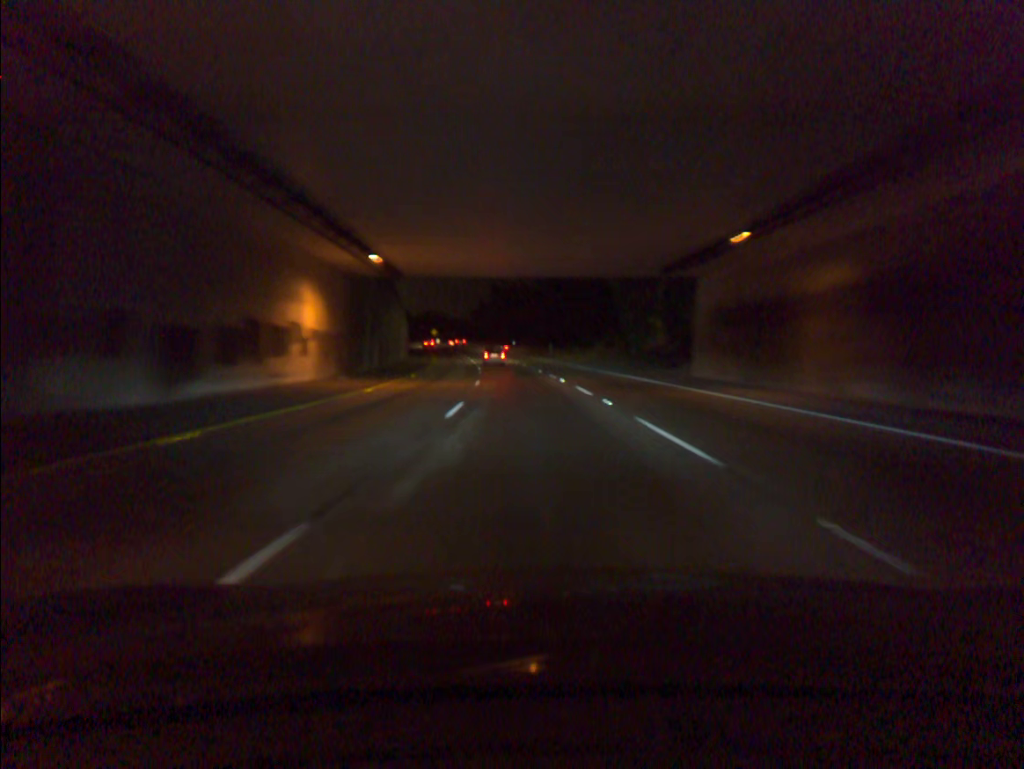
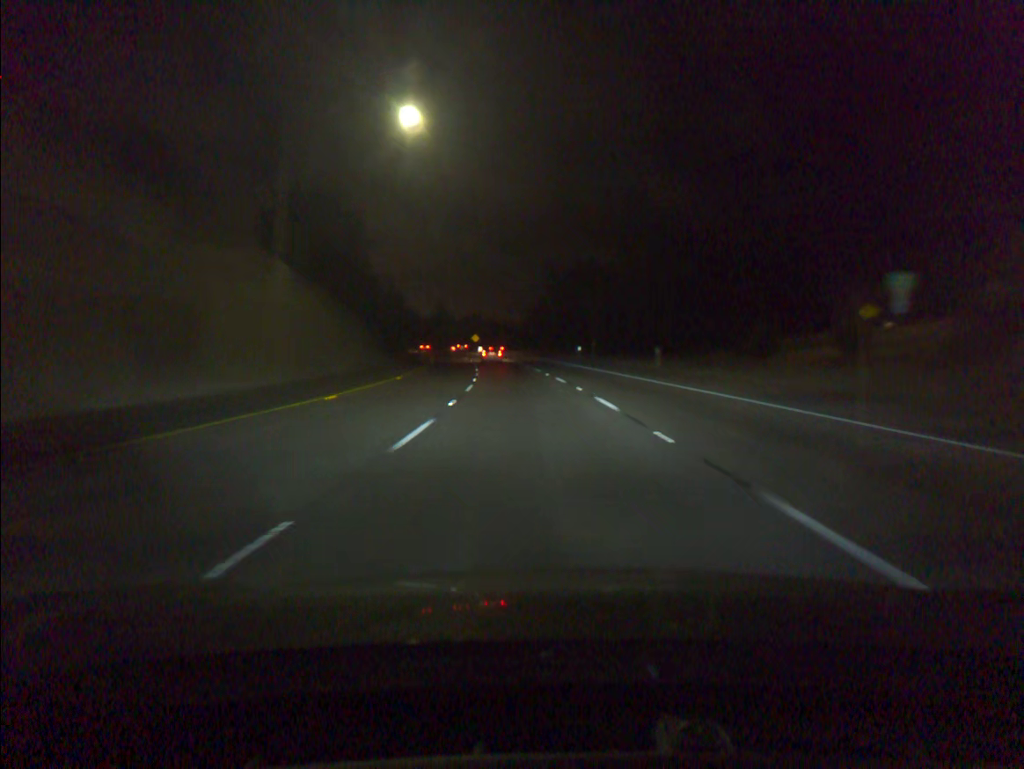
(-1.9, +49.0) m; -5°
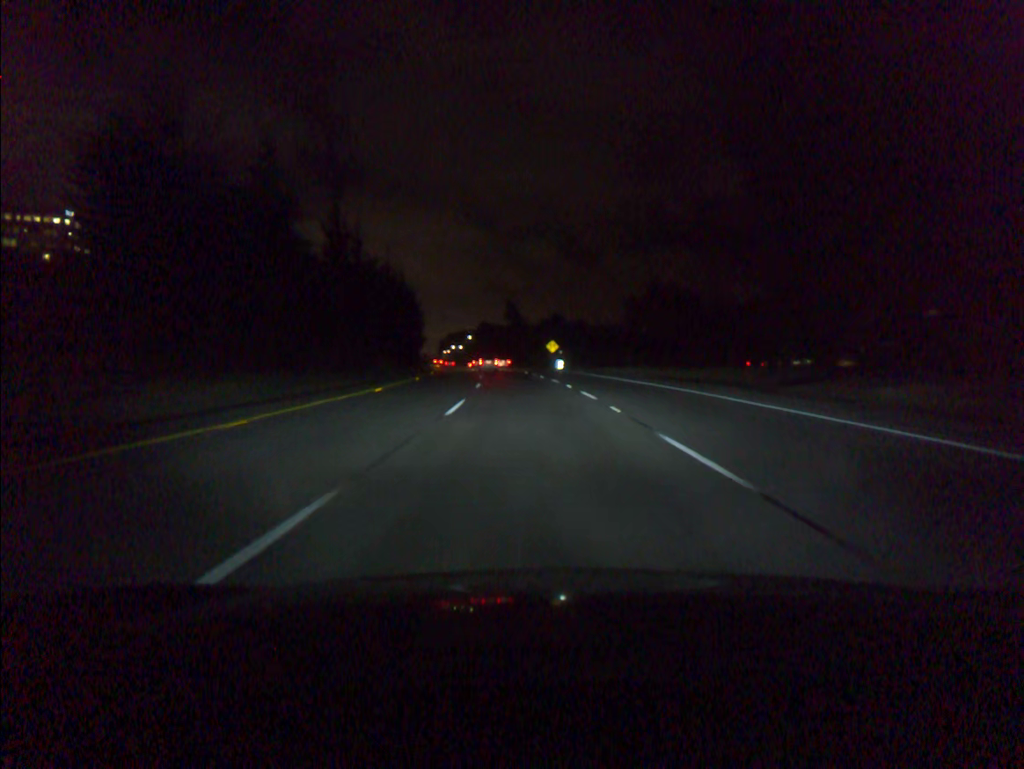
(-3.7, +66.0) m; -6°
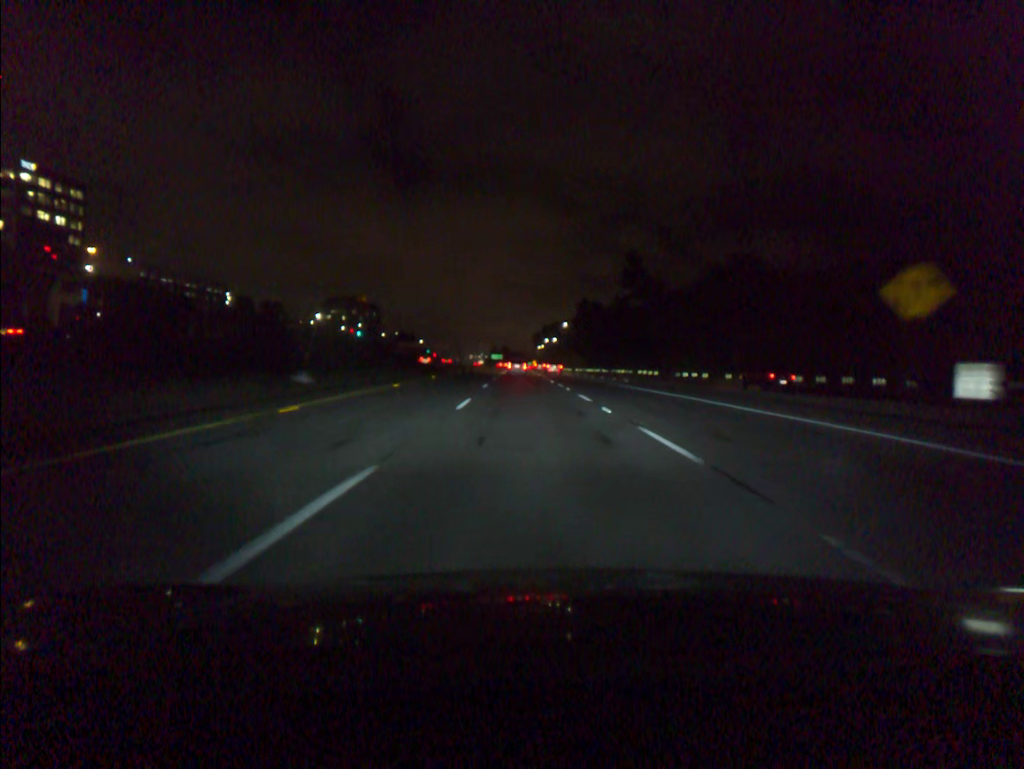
(-5.6, +84.1) m; -8°
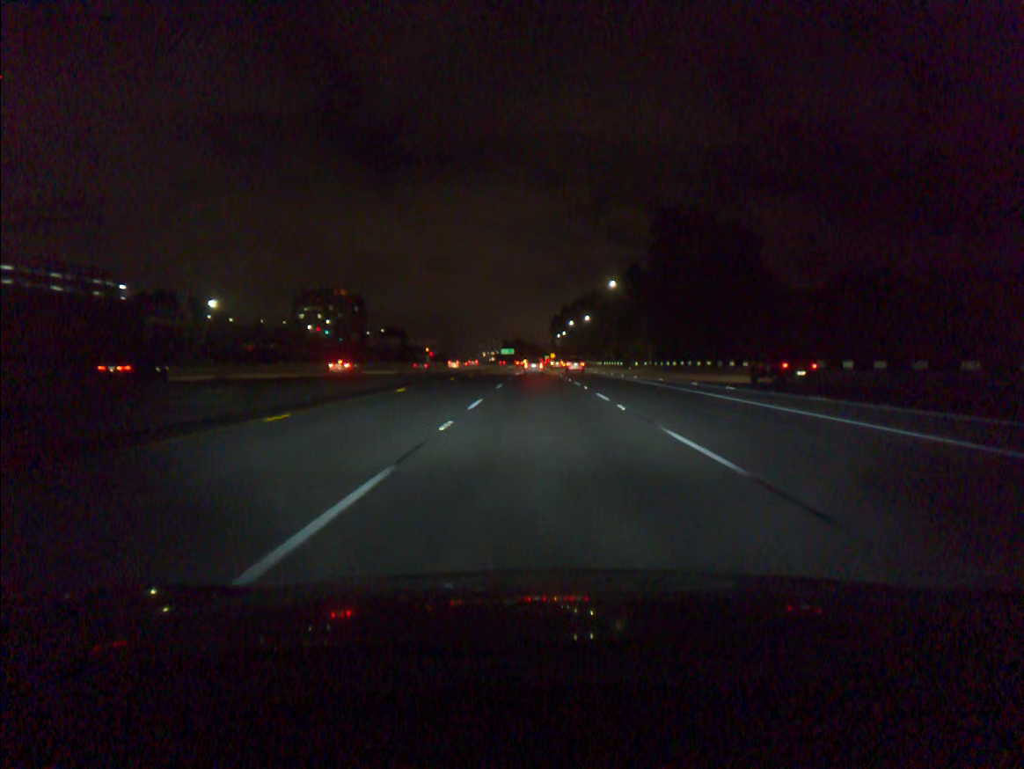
(-2.2, +86.2) m; -1°
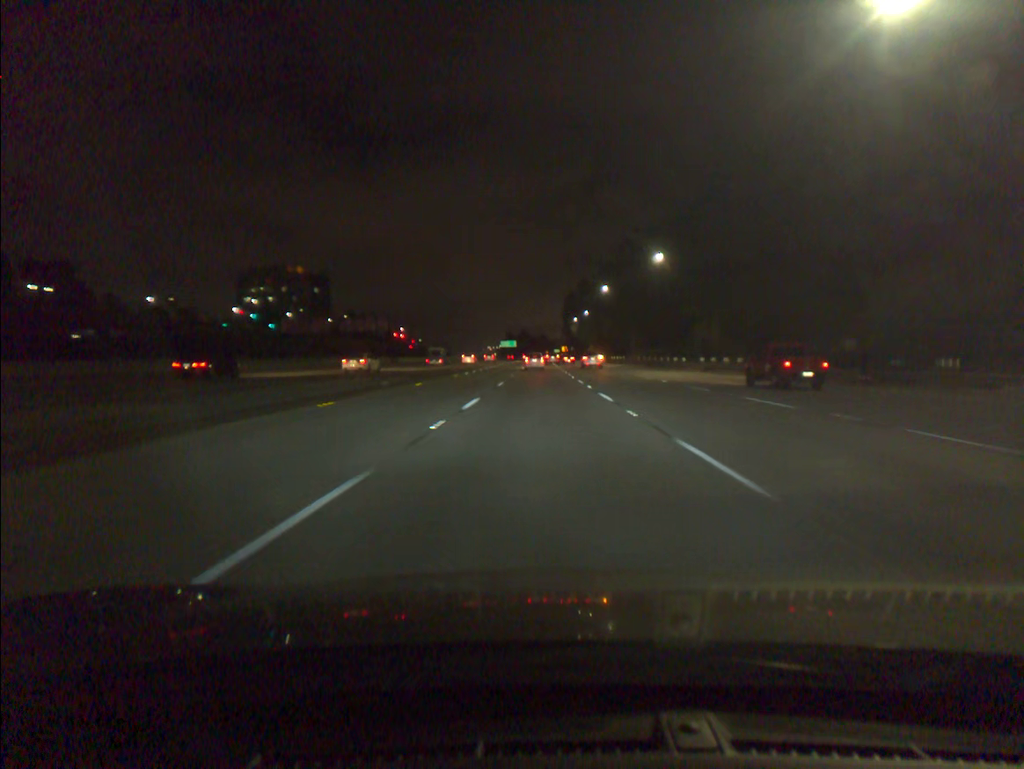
(-0.3, +87.0) m; -1°
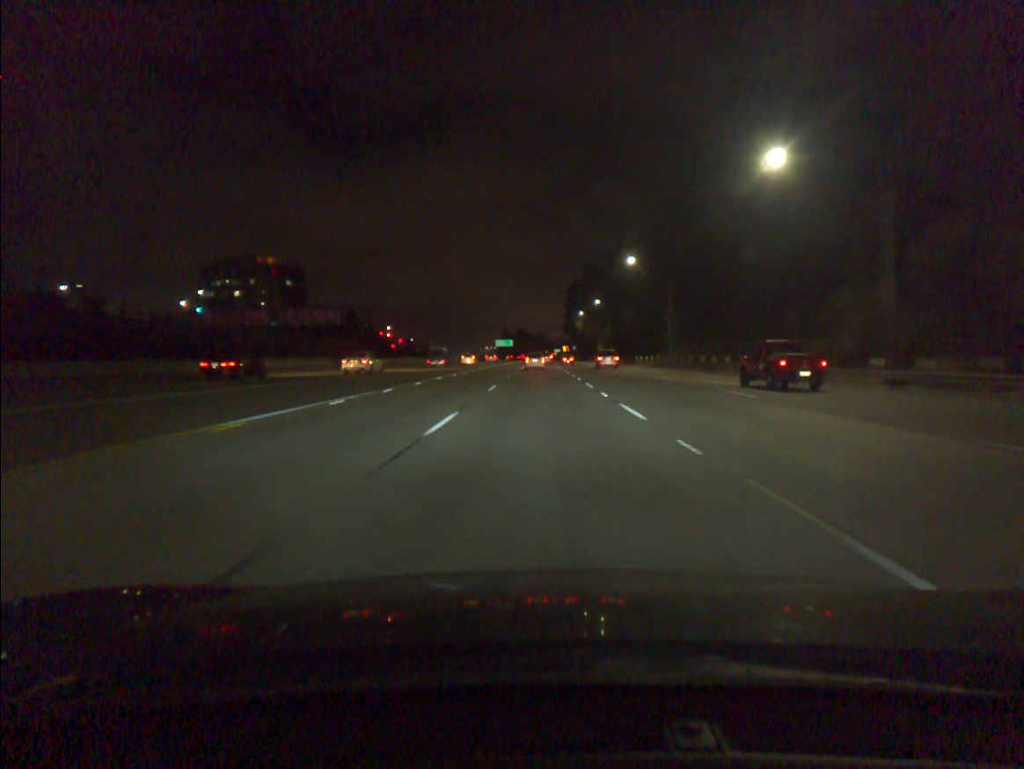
(0.0, +34.9) m; 0°
